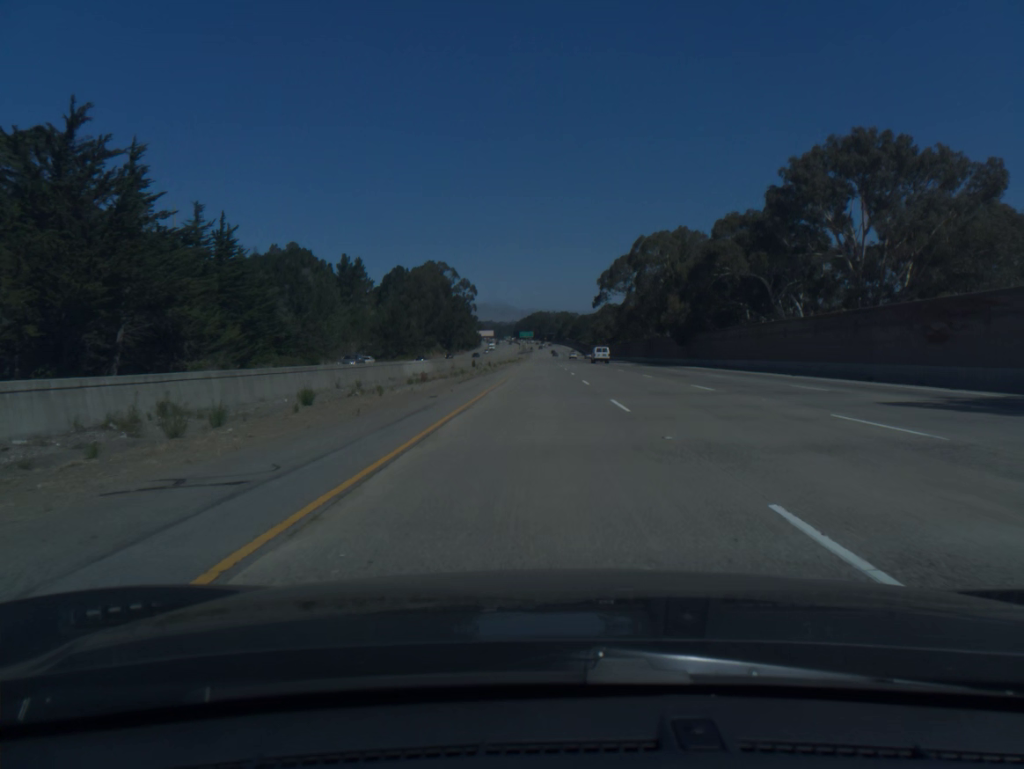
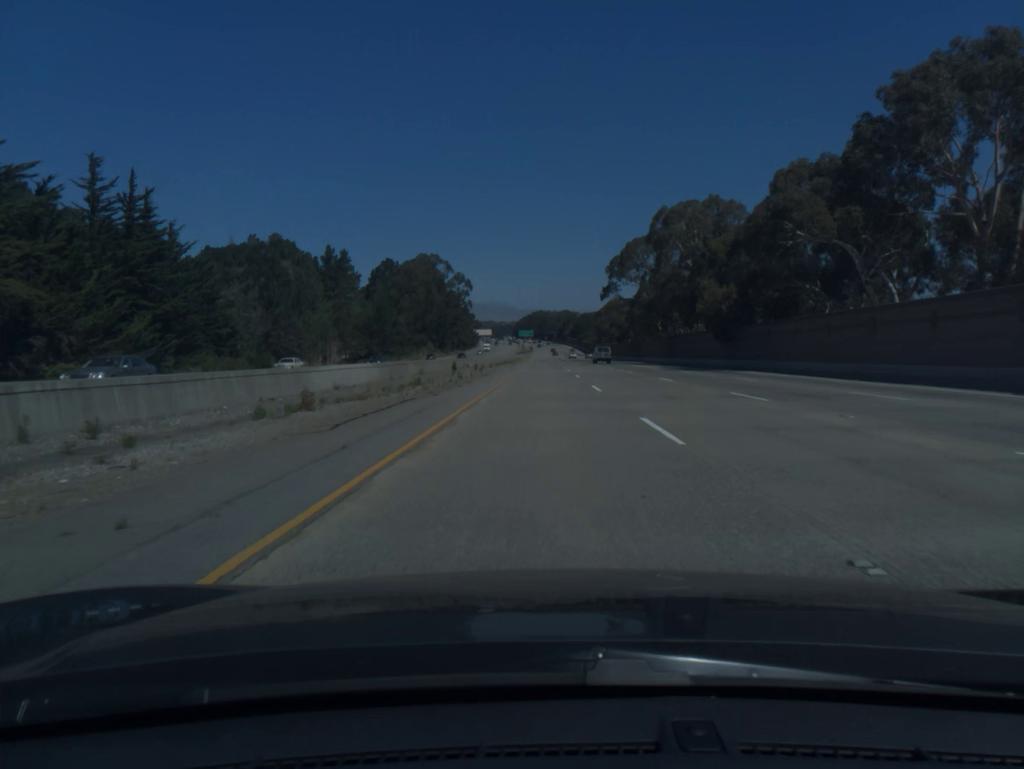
(0.0, +20.5) m; 0°
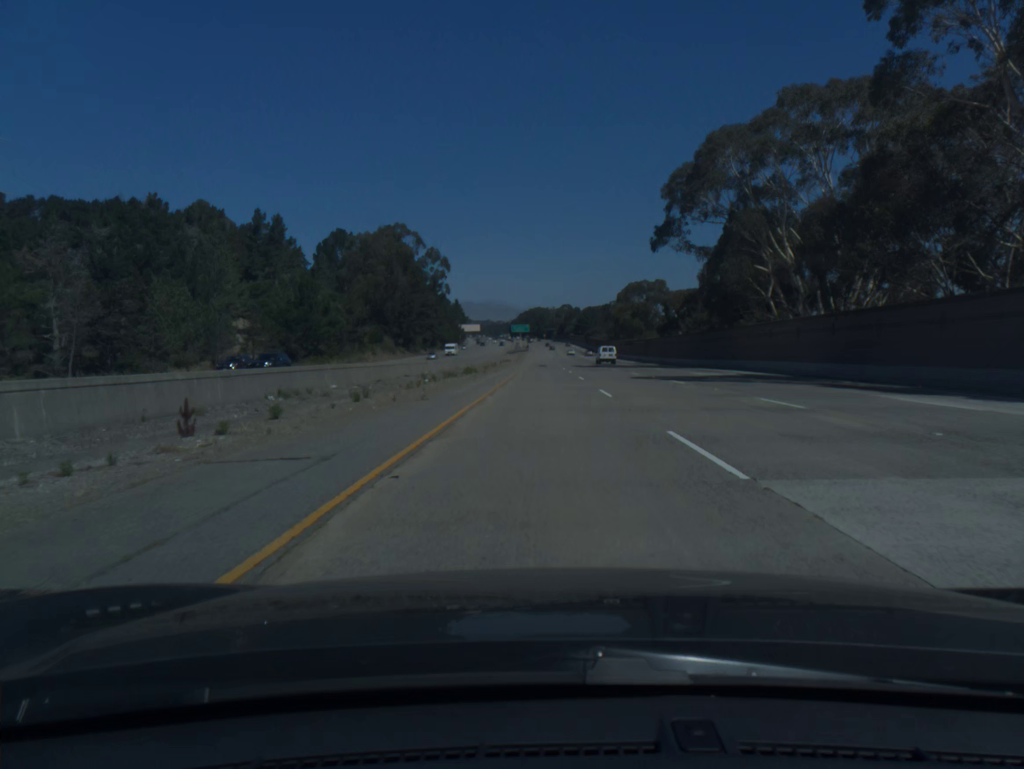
(0.0, +61.6) m; 0°
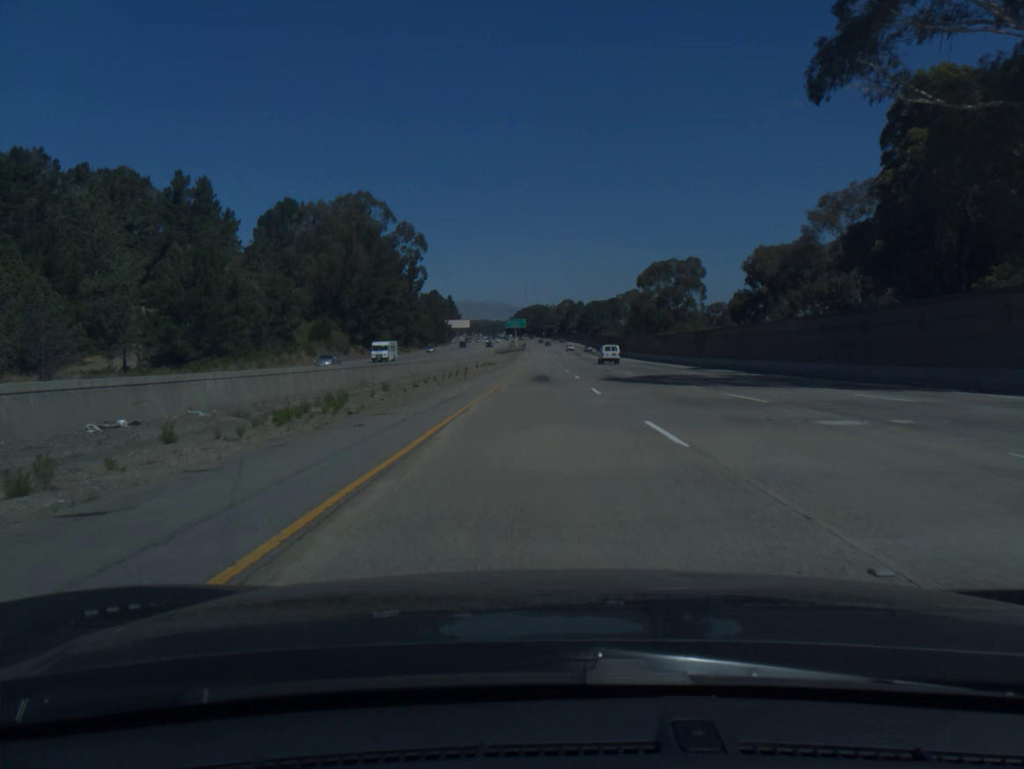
(0.0, +41.1) m; 0°
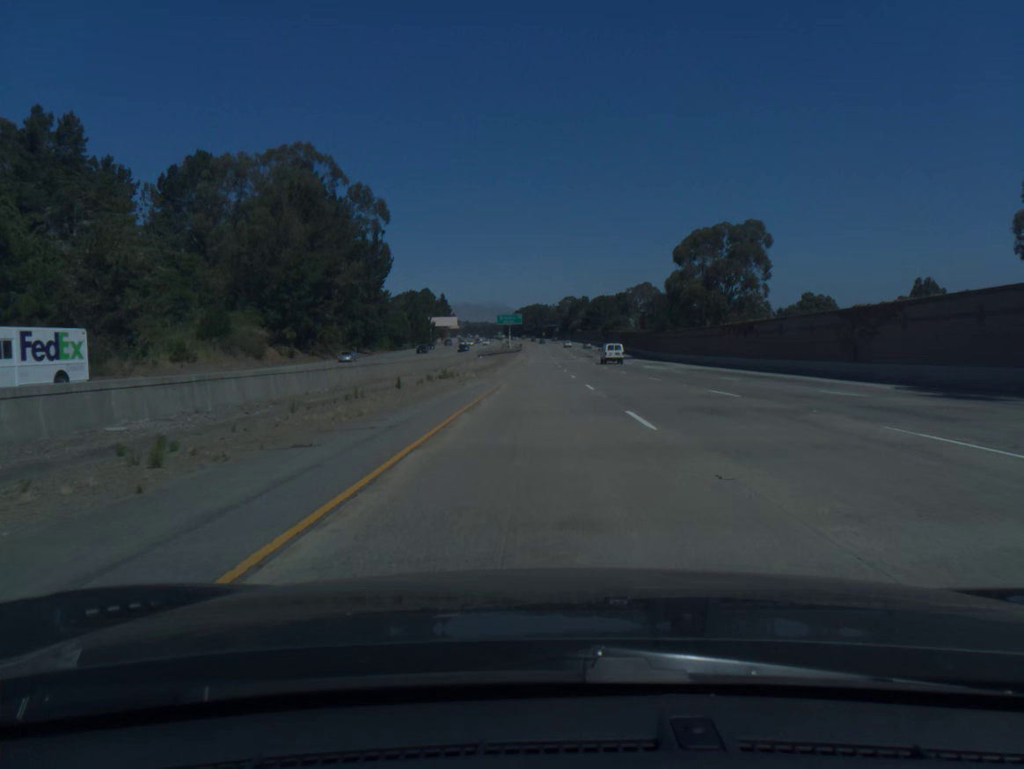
(0.0, +41.1) m; 0°
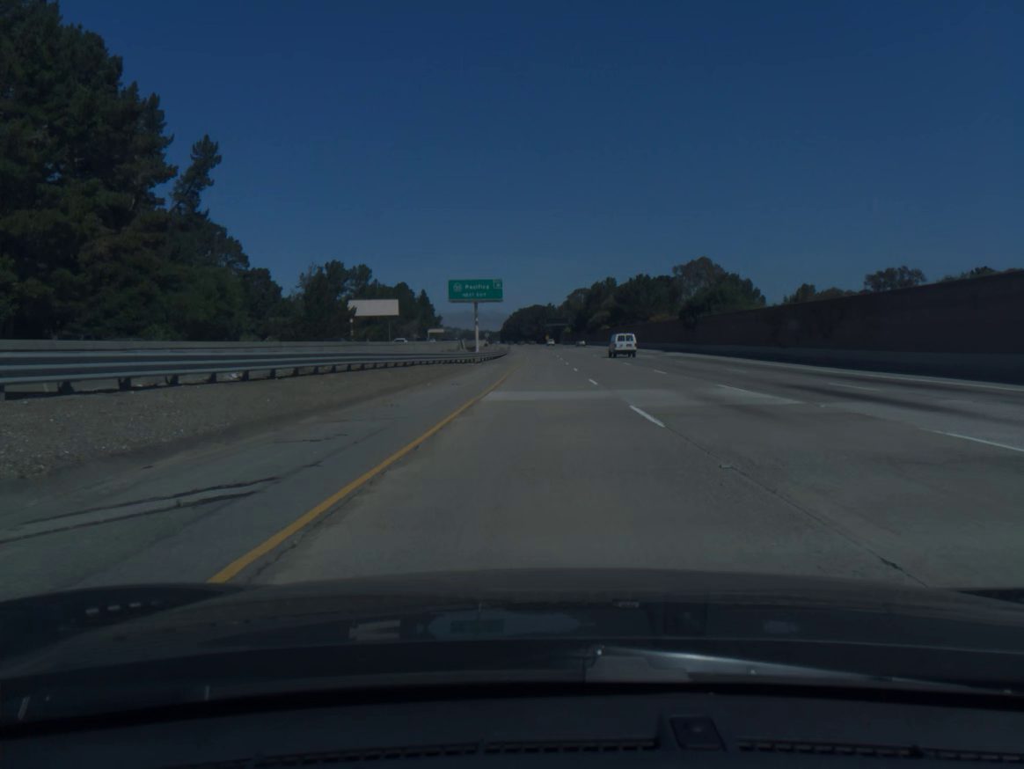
(-0.2, +102.6) m; 0°
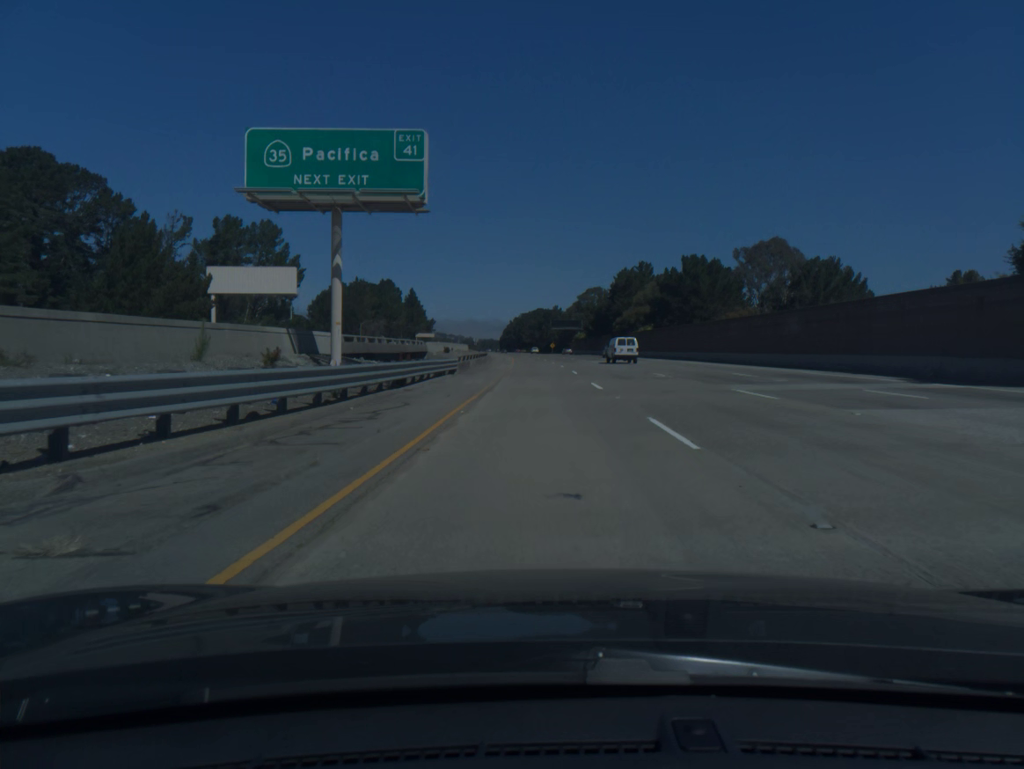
(0.0, +61.3) m; 0°
